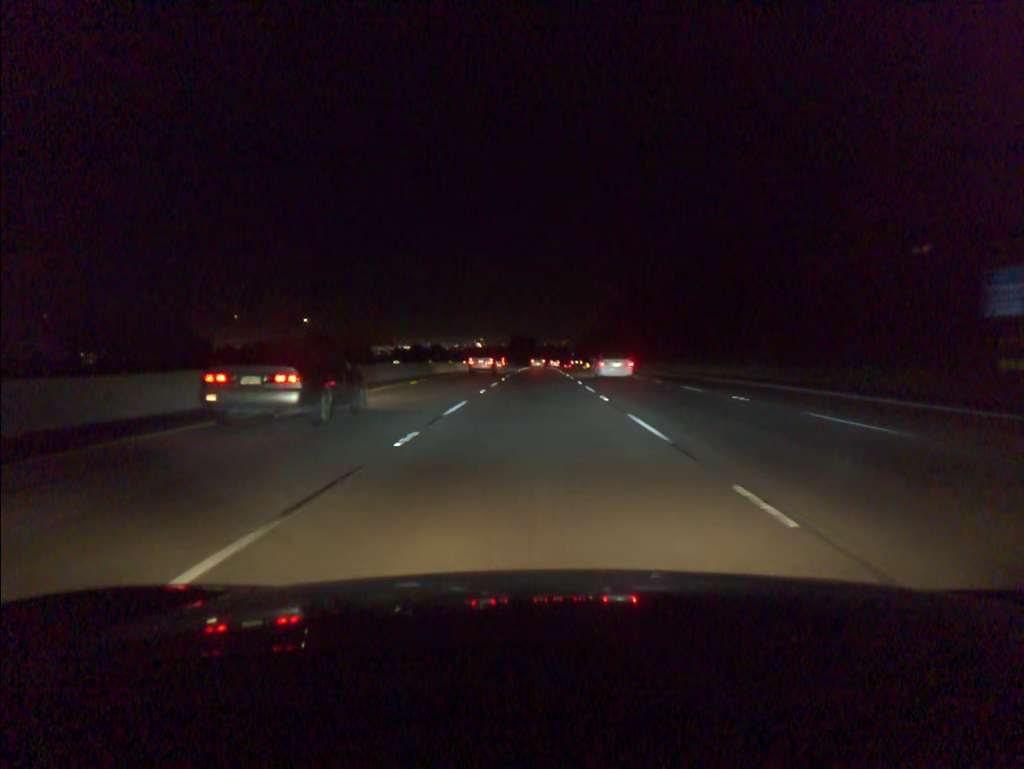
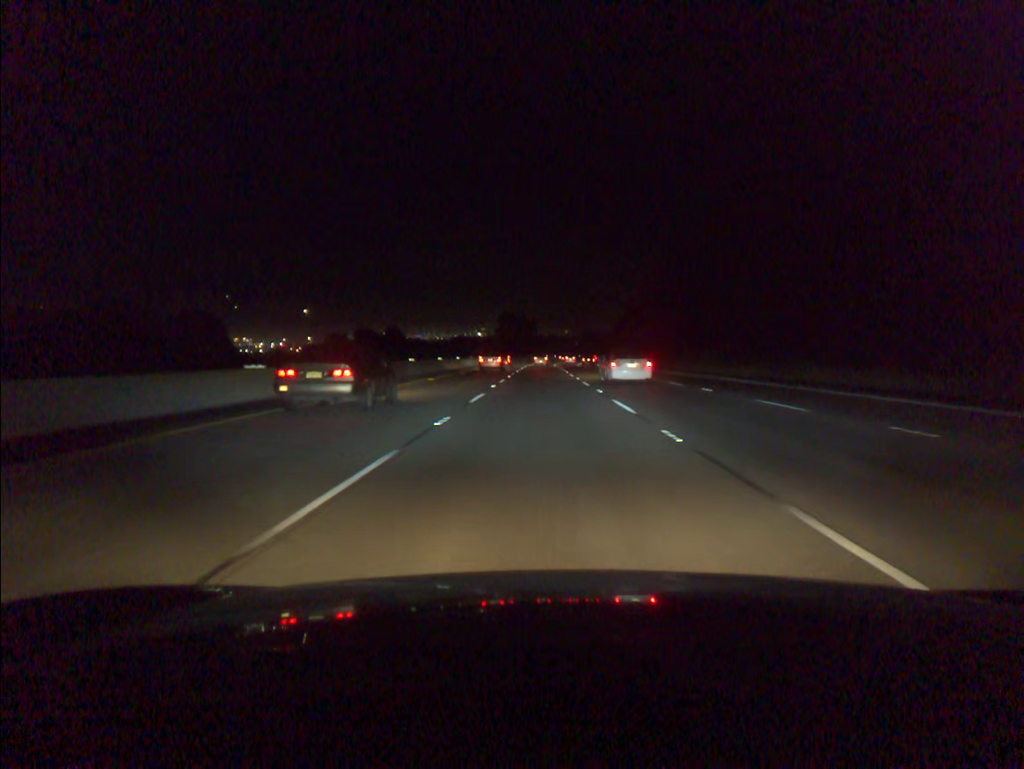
(-0.3, +97.9) m; 0°
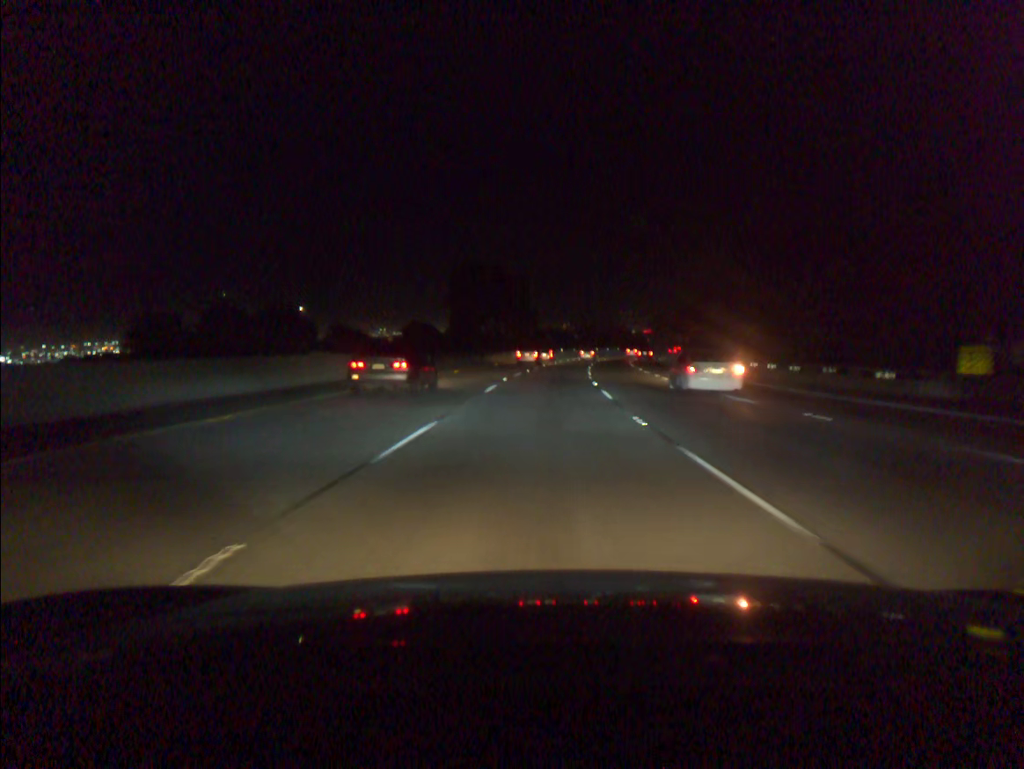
(+0.2, +98.3) m; 0°
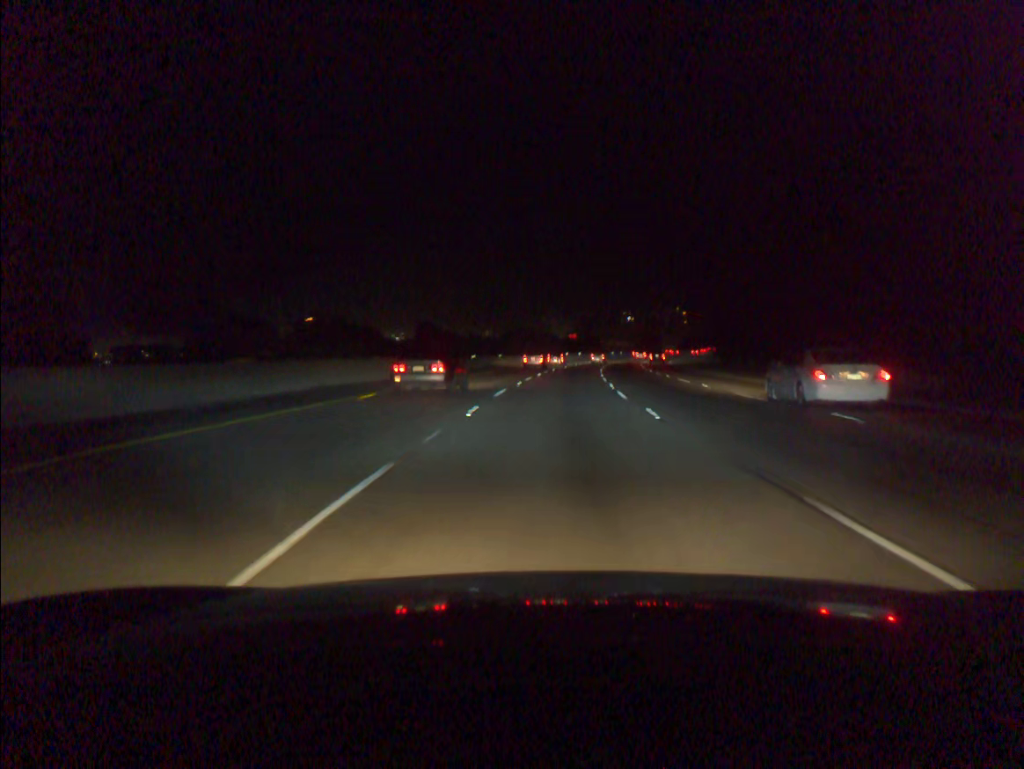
(+3.0, +78.5) m; +5°
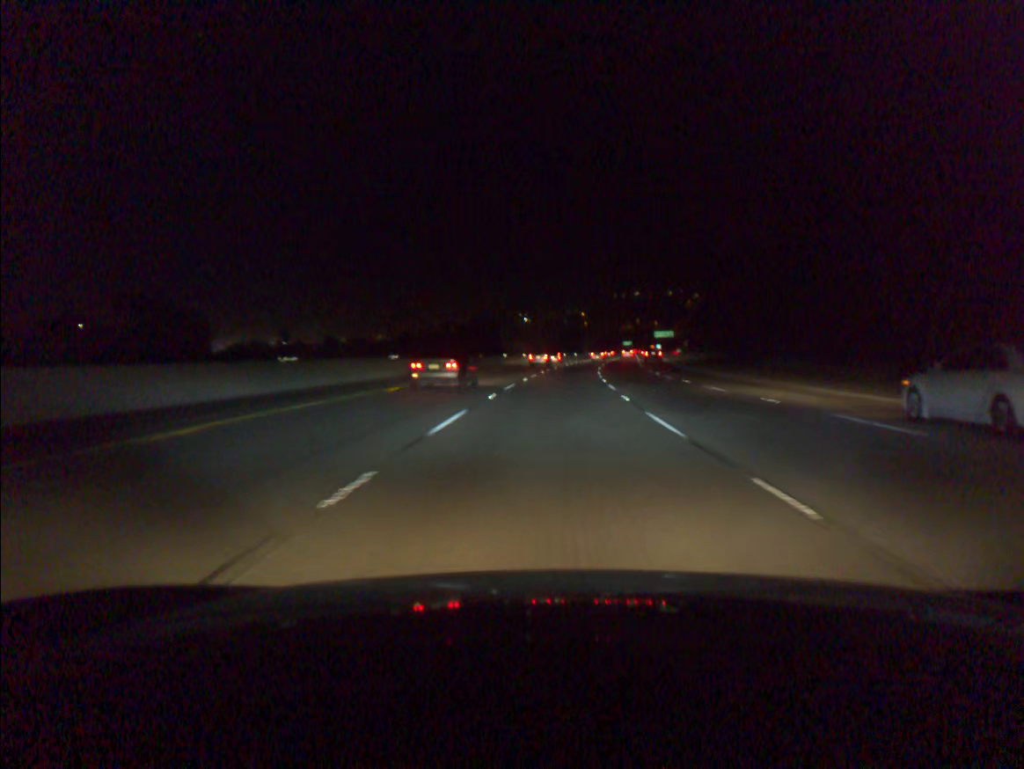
(+6.7, +97.9) m; +8°
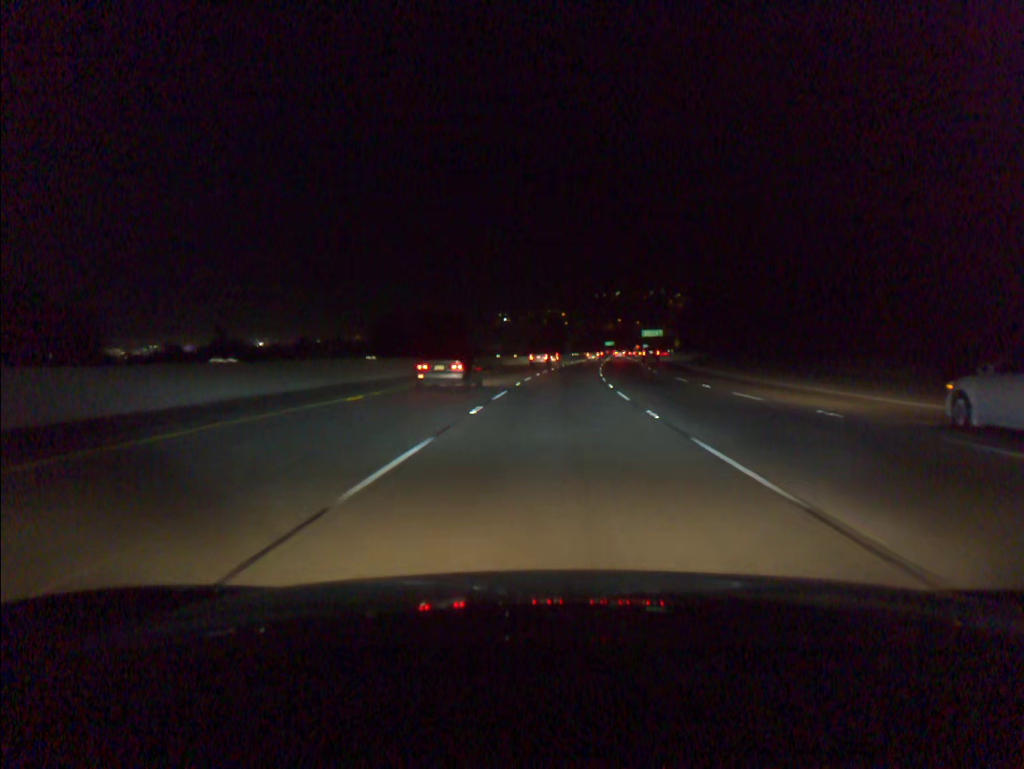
(+0.2, +19.6) m; +1°
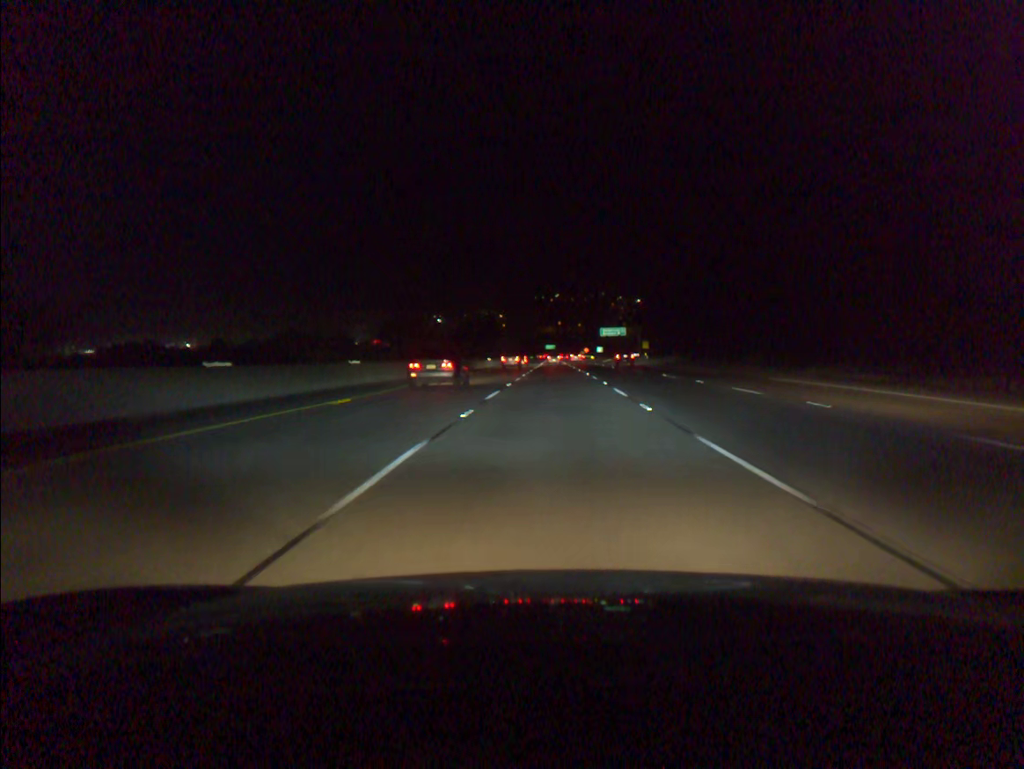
(+2.4, +58.8) m; +5°
